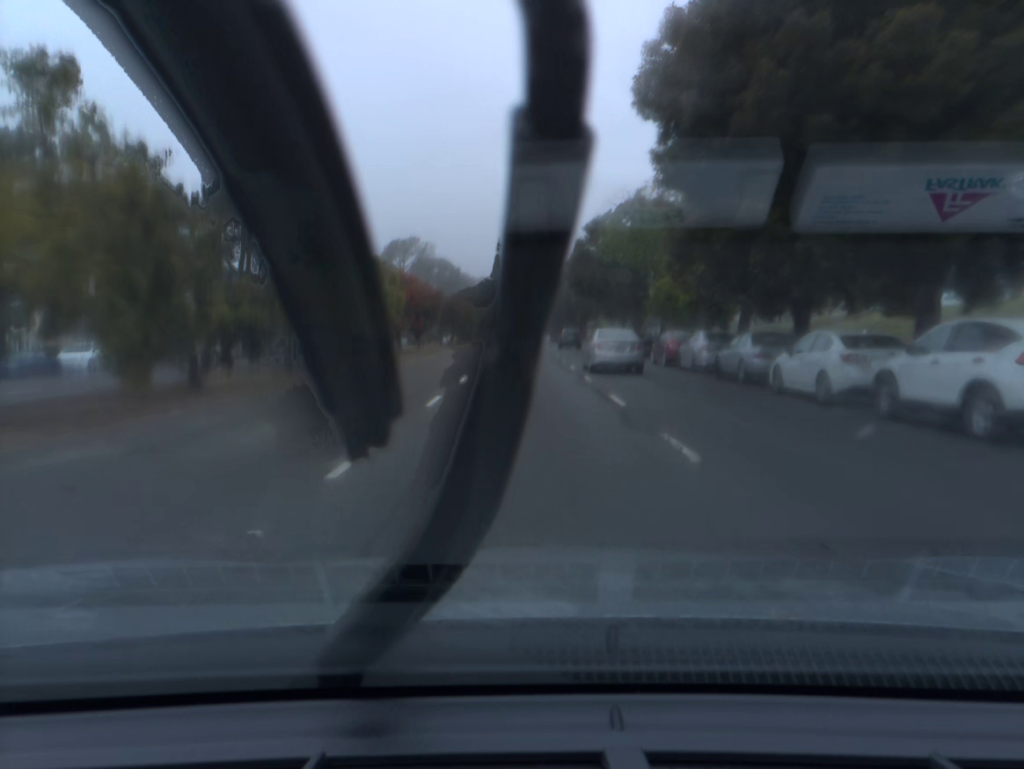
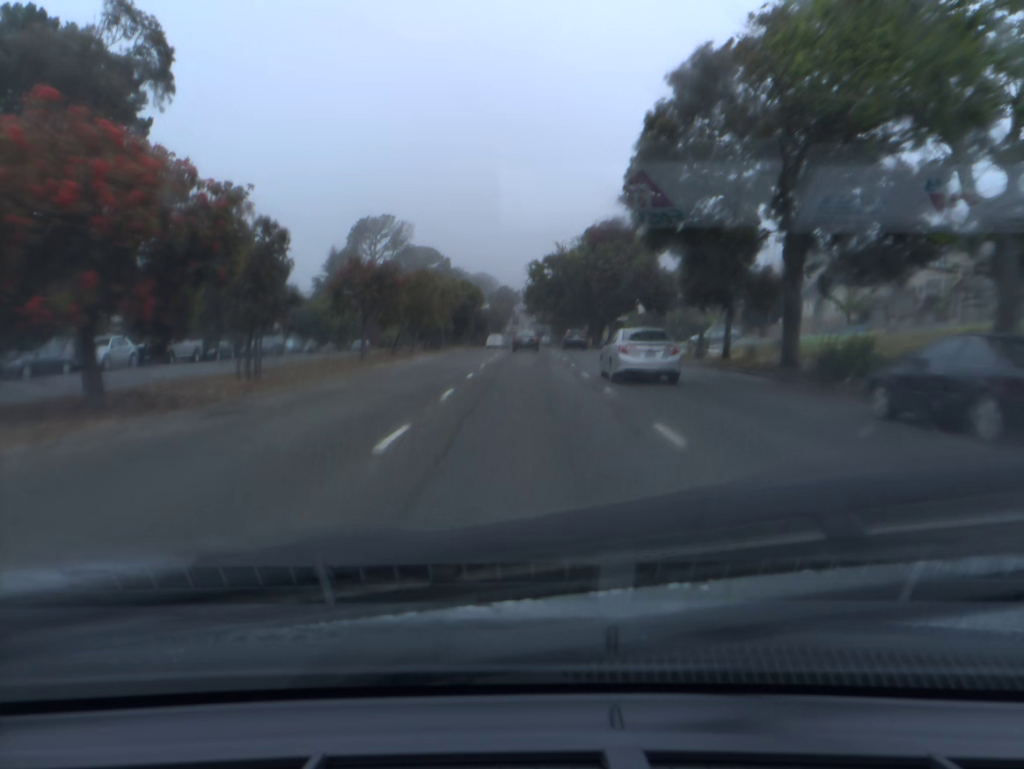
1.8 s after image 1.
(0.0, +34.8) m; 0°
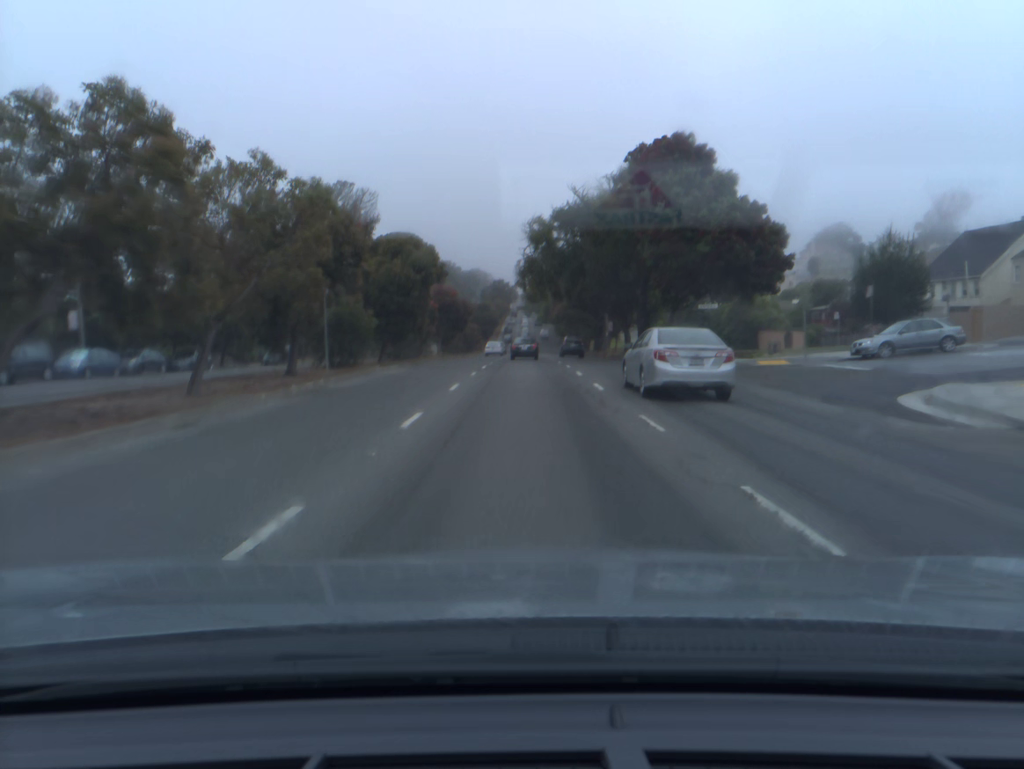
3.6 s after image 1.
(0.0, +34.3) m; 0°
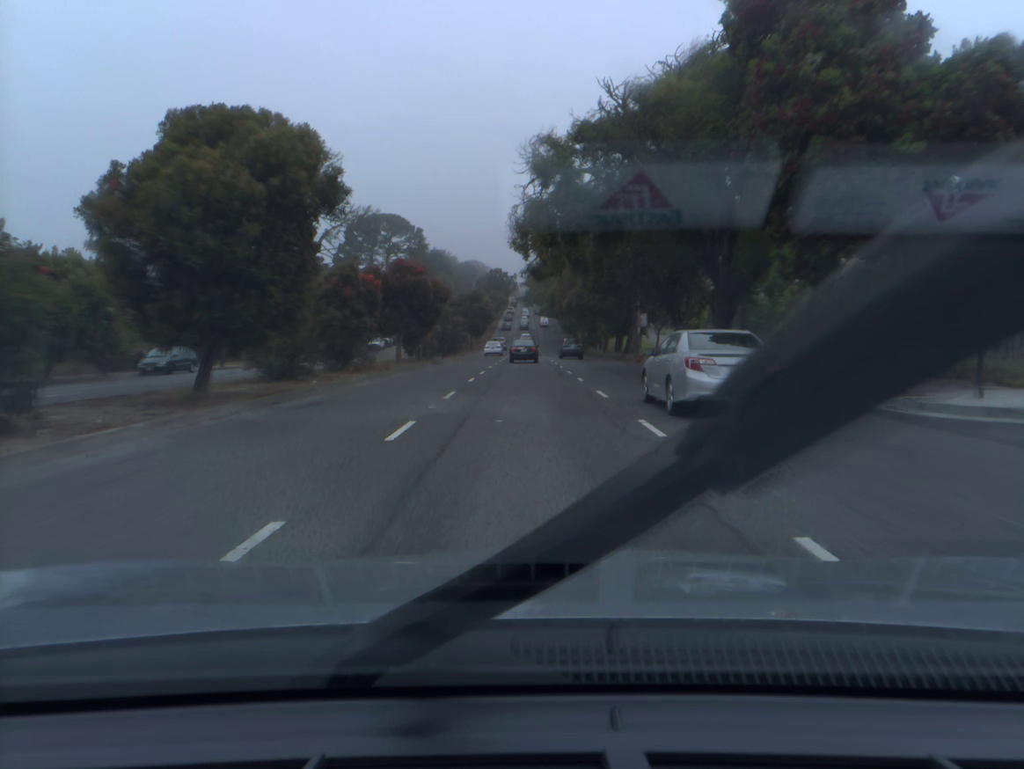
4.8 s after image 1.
(0.0, +22.5) m; 0°
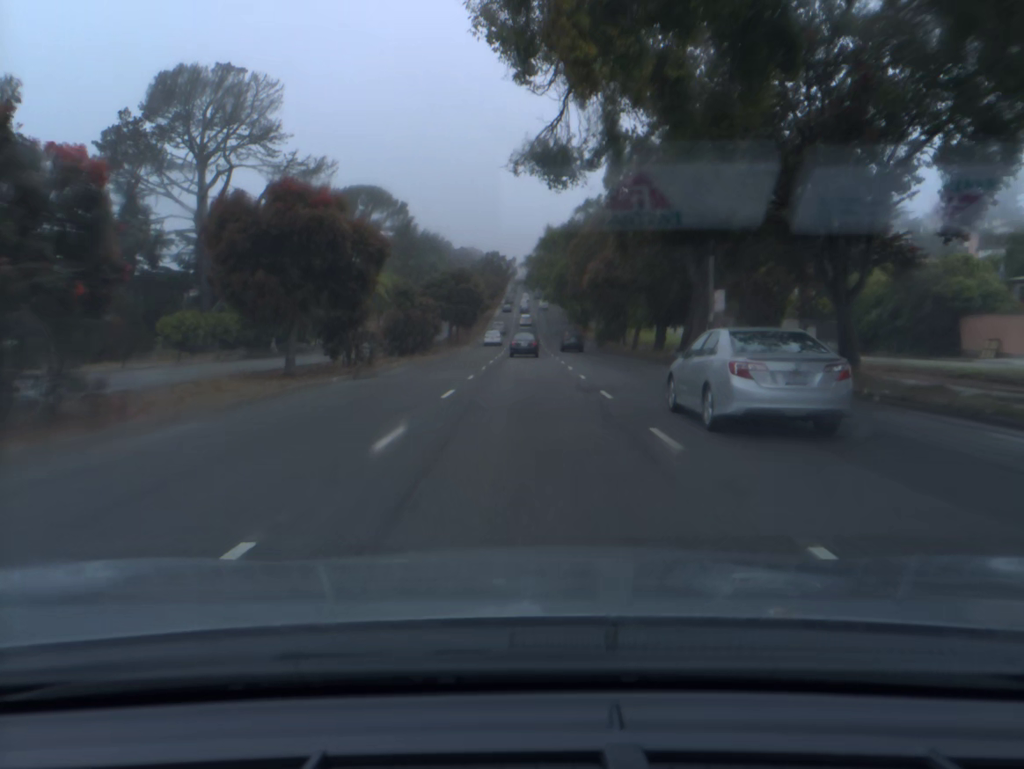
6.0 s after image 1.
(0.0, +22.5) m; 0°
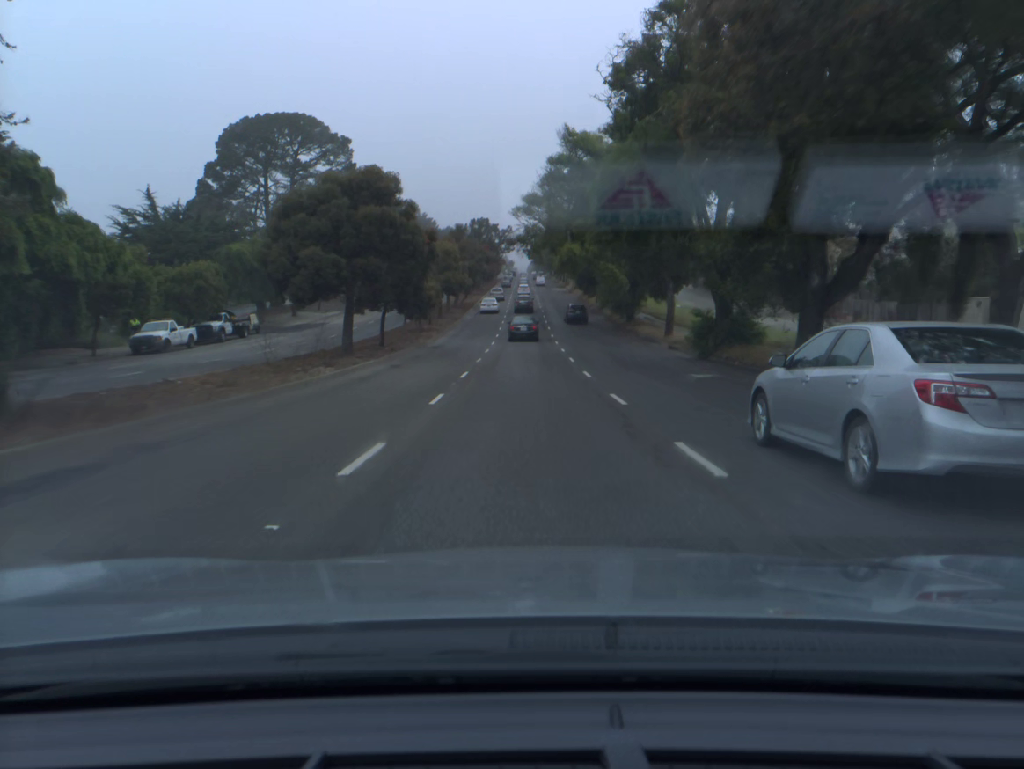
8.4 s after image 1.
(-0.1, +45.4) m; 0°
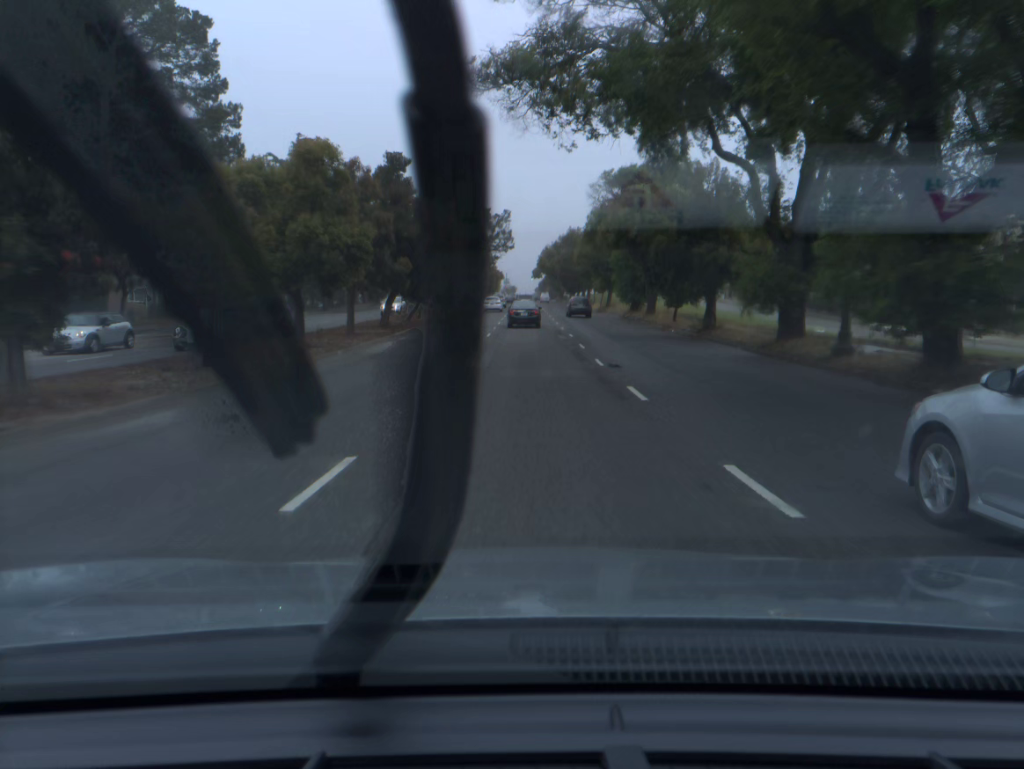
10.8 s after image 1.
(-0.1, +45.6) m; 0°
